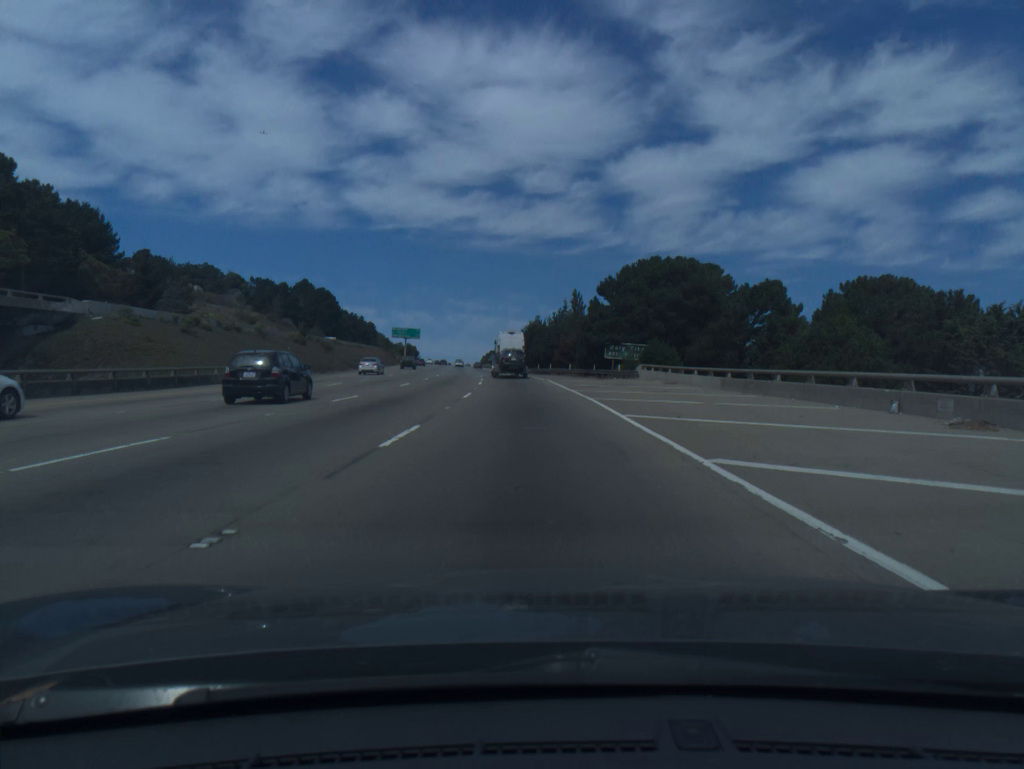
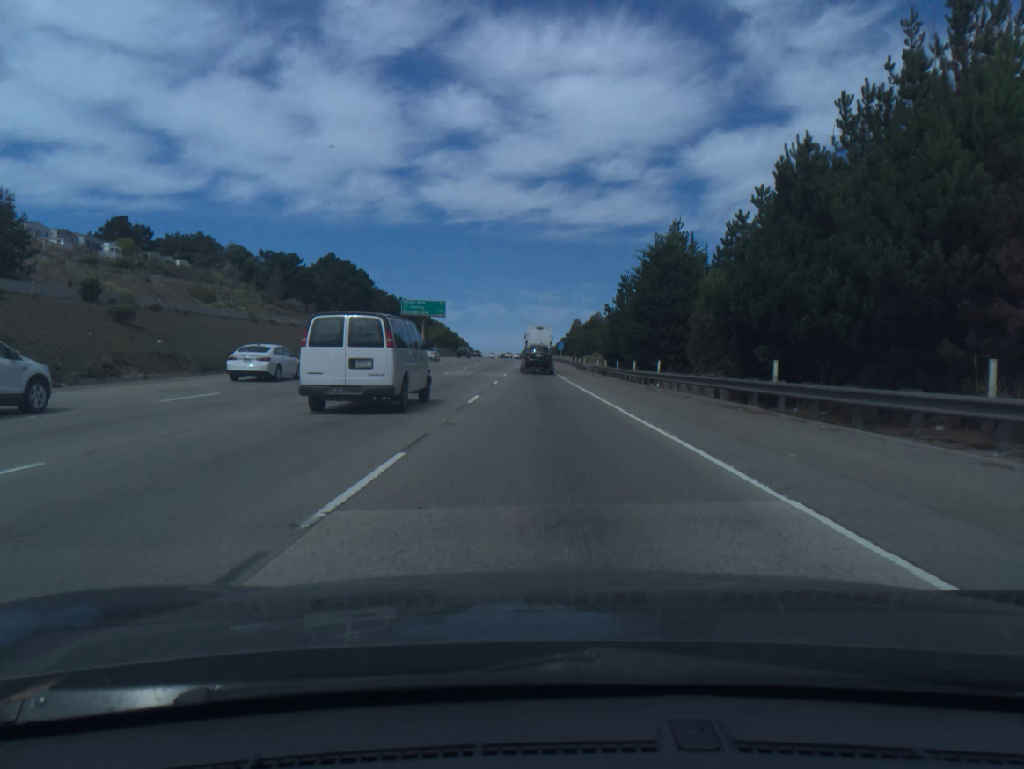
(-3.4, +73.1) m; -5°
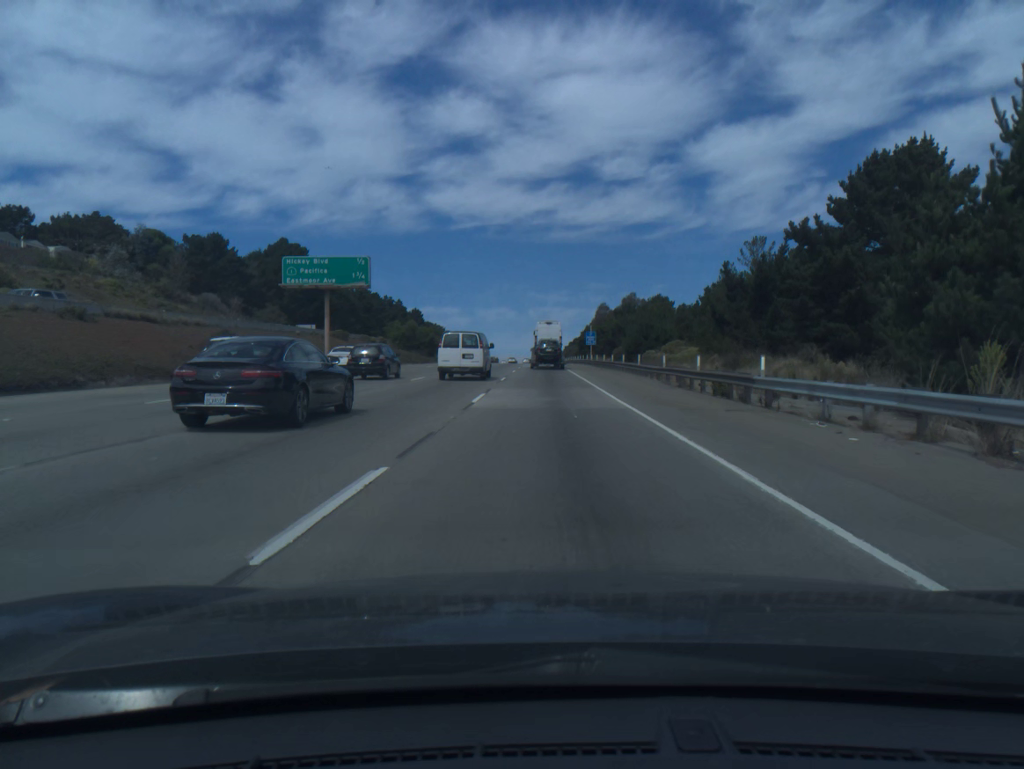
(-0.7, +59.3) m; -1°
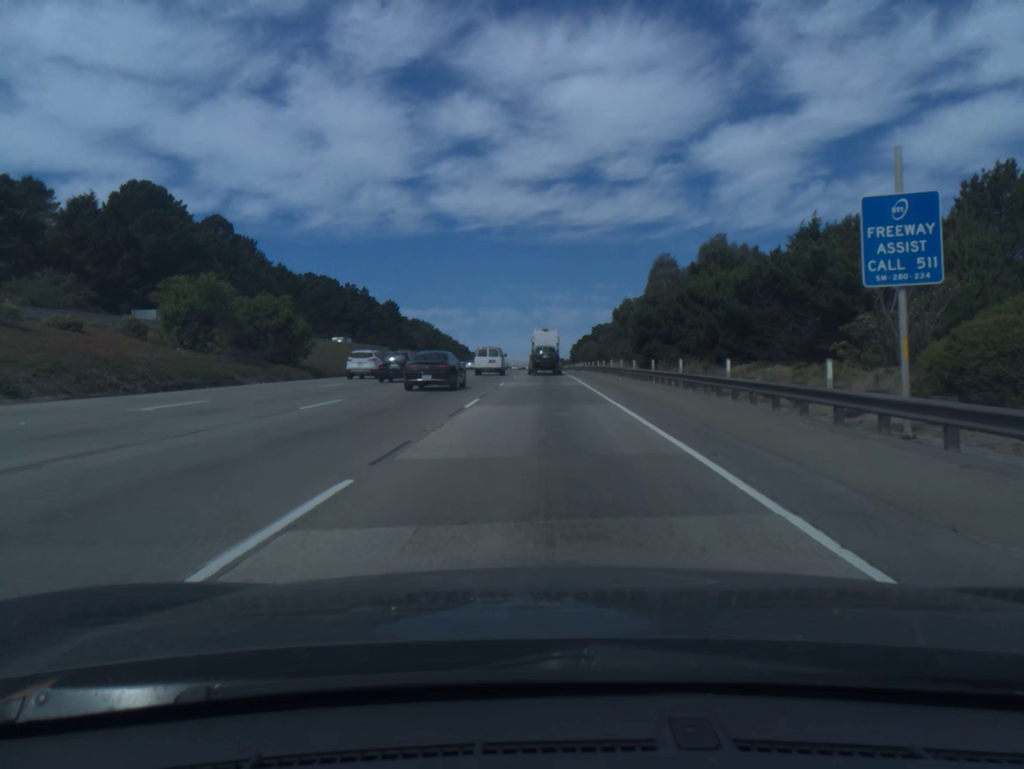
(+0.2, +73.6) m; 0°
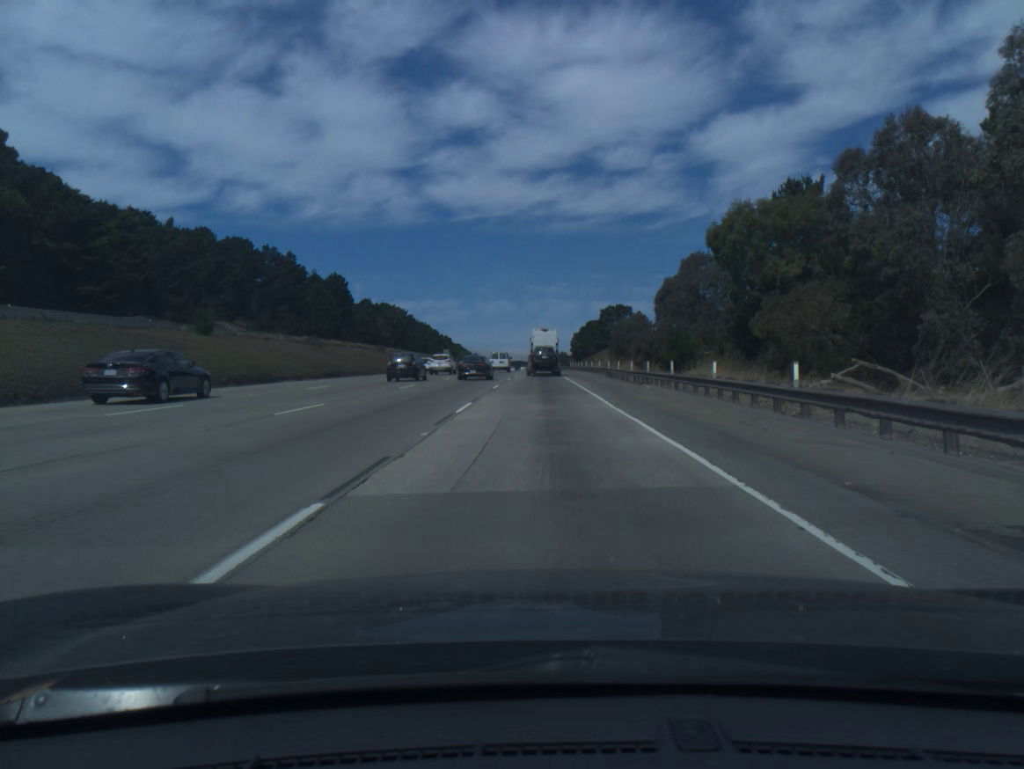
(+0.2, +74.0) m; 0°
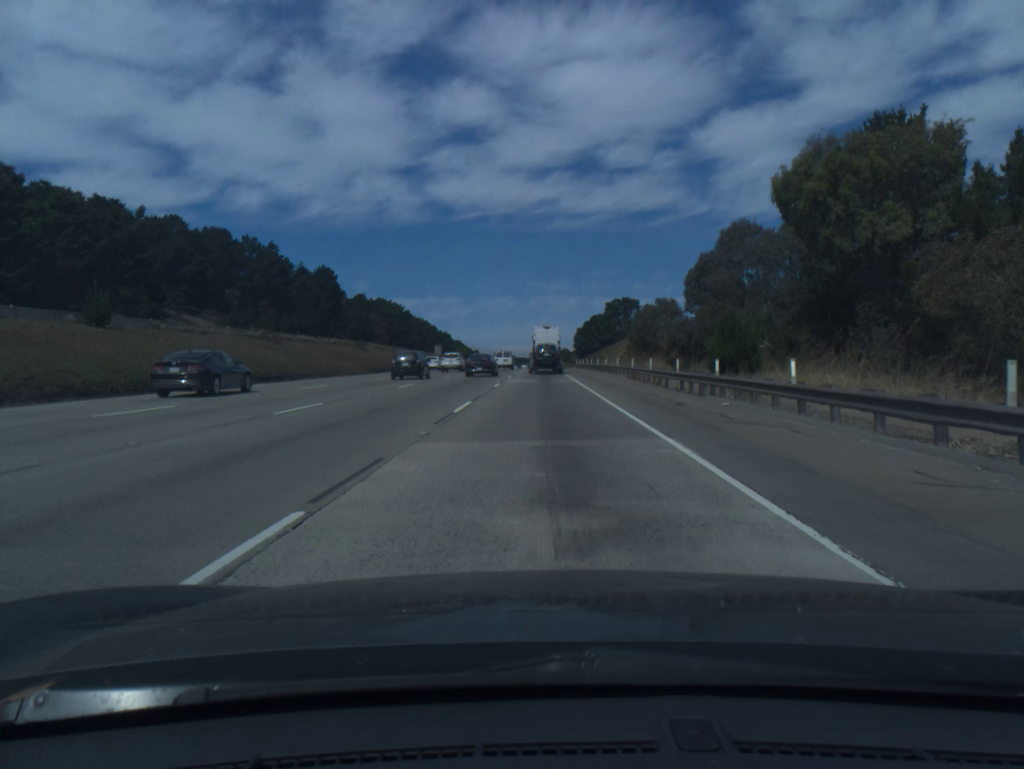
(0.0, +14.9) m; 0°
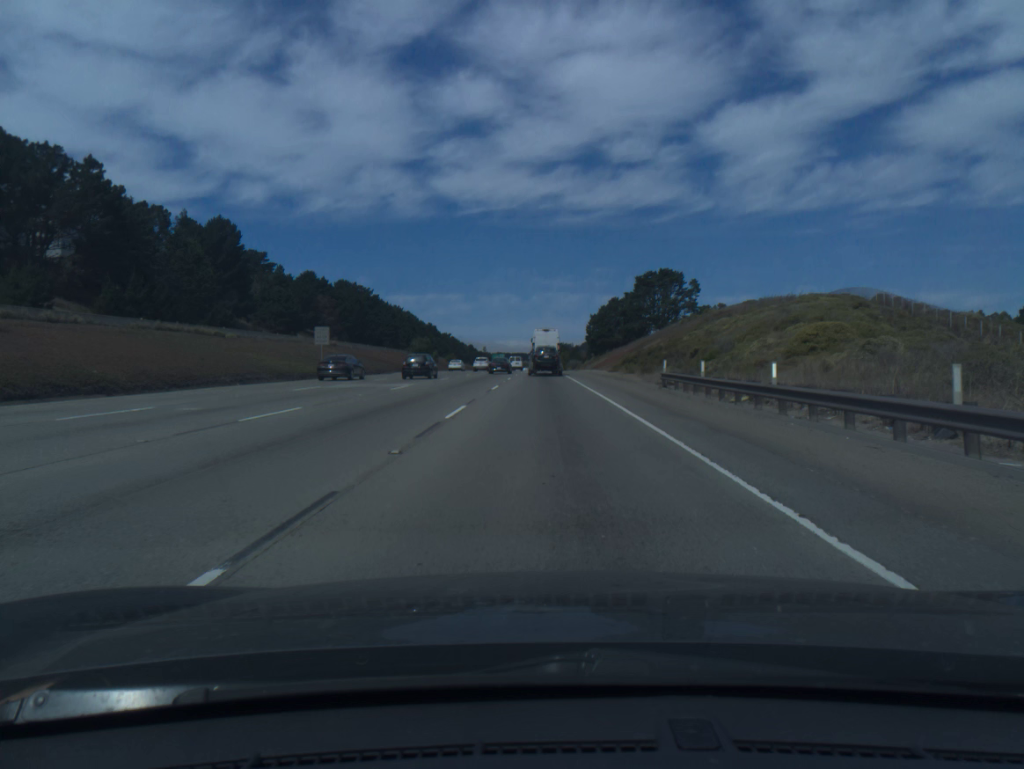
(-0.4, +74.7) m; 0°
